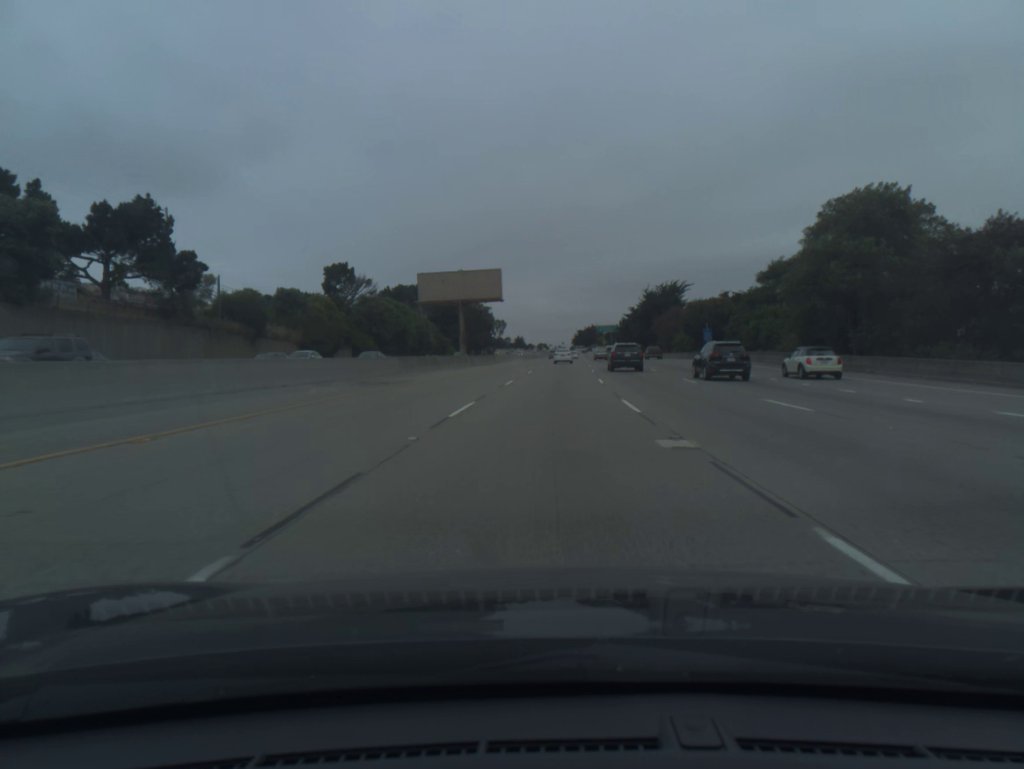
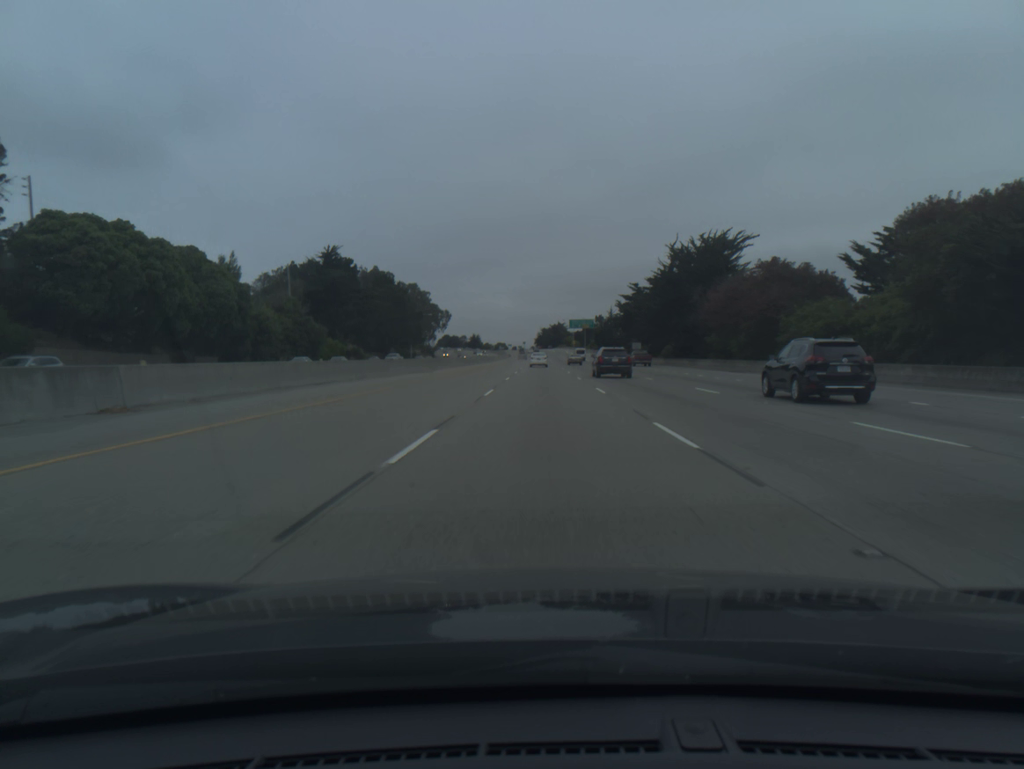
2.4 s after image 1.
(+2.5, +79.2) m; +3°
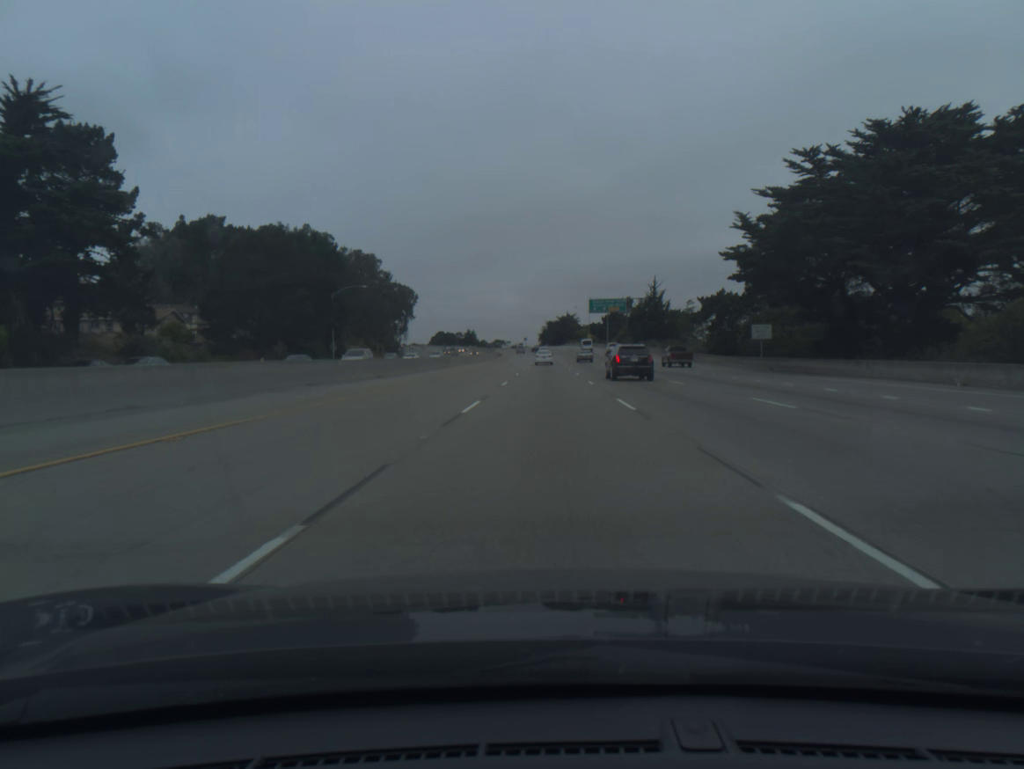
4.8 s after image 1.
(-0.2, +80.1) m; 0°
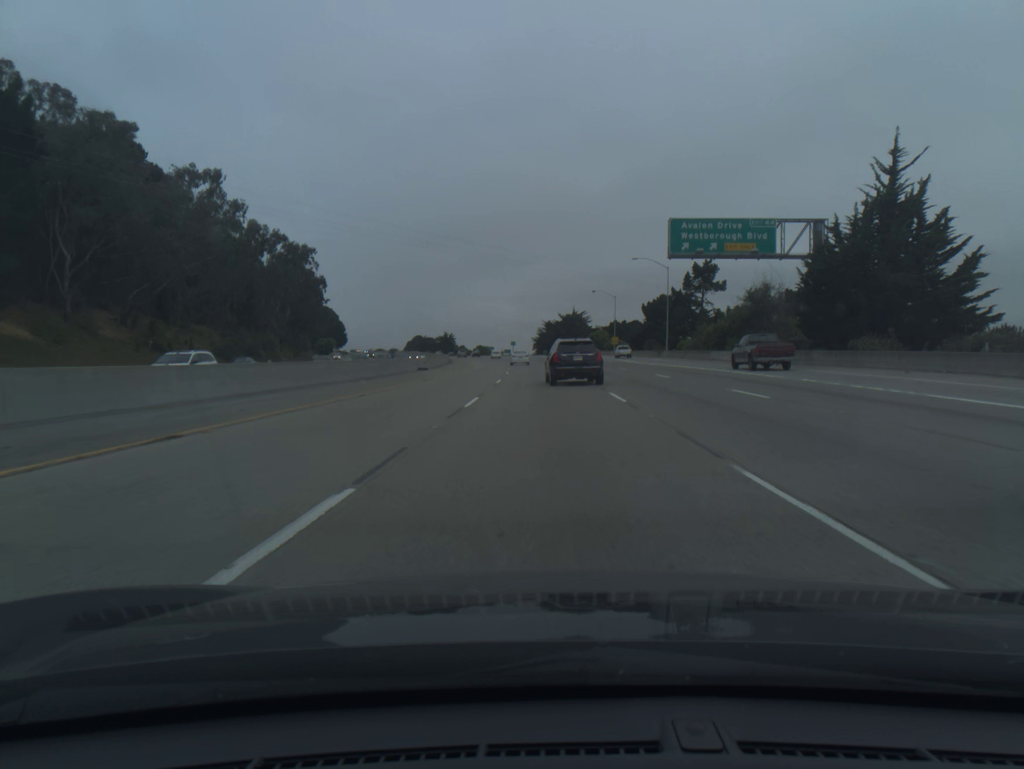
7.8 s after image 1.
(+0.2, +100.6) m; 0°
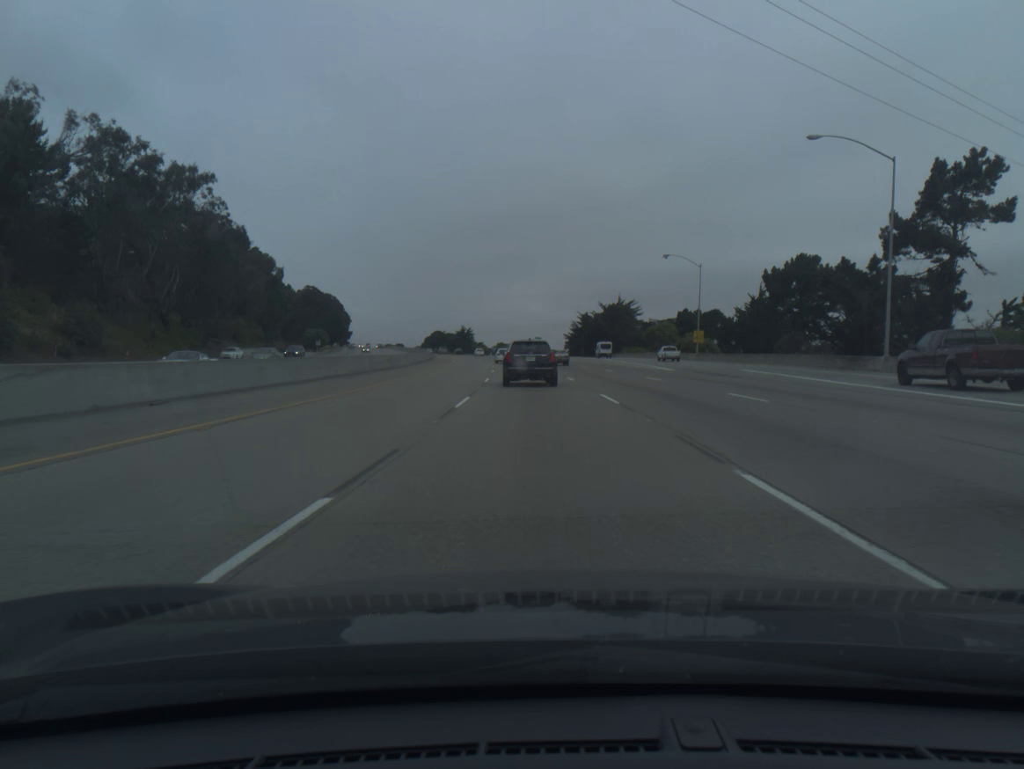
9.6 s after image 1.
(-0.8, +58.7) m; -2°
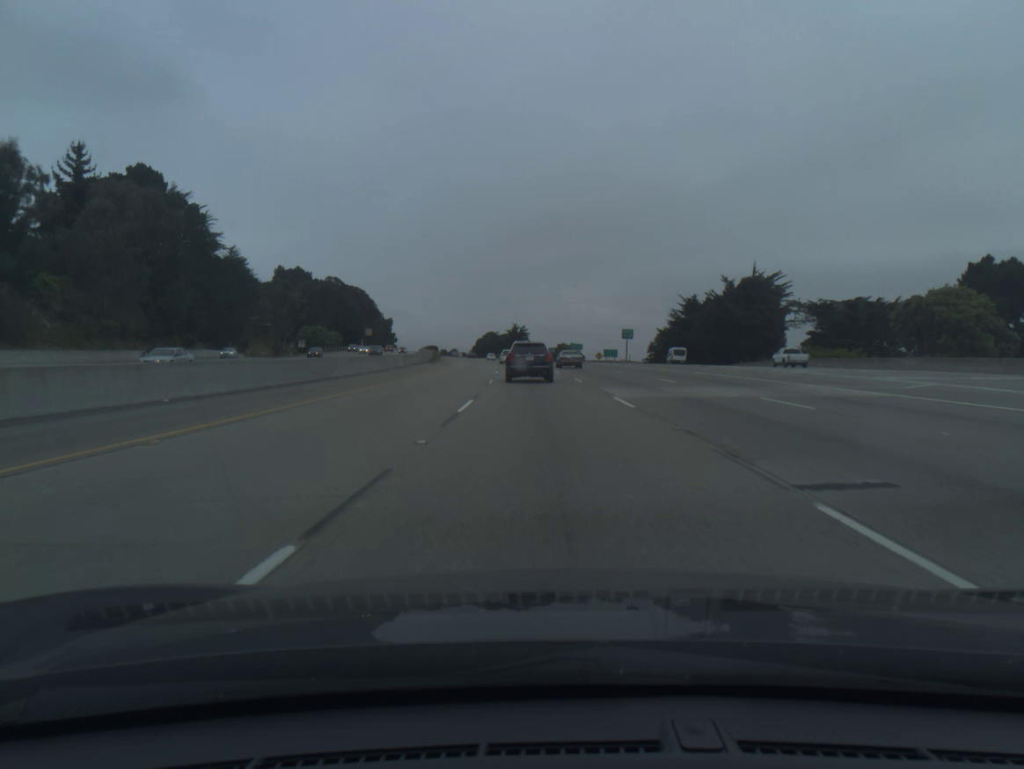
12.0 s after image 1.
(-3.3, +74.8) m; -5°
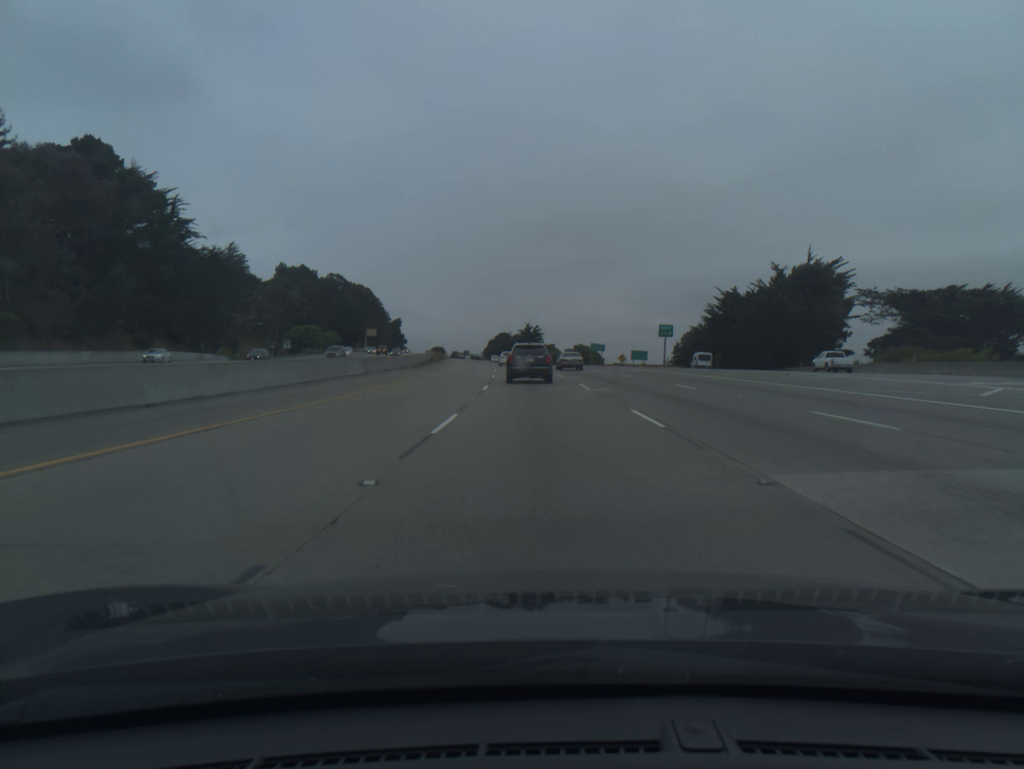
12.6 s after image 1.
(-0.2, +18.3) m; -1°
